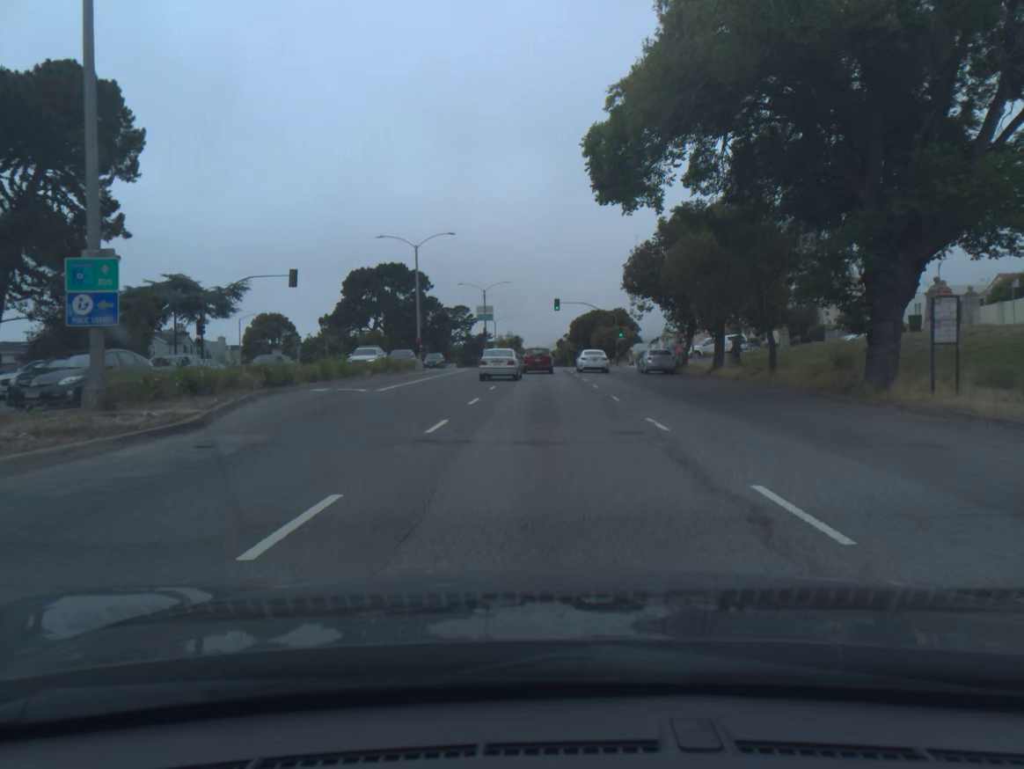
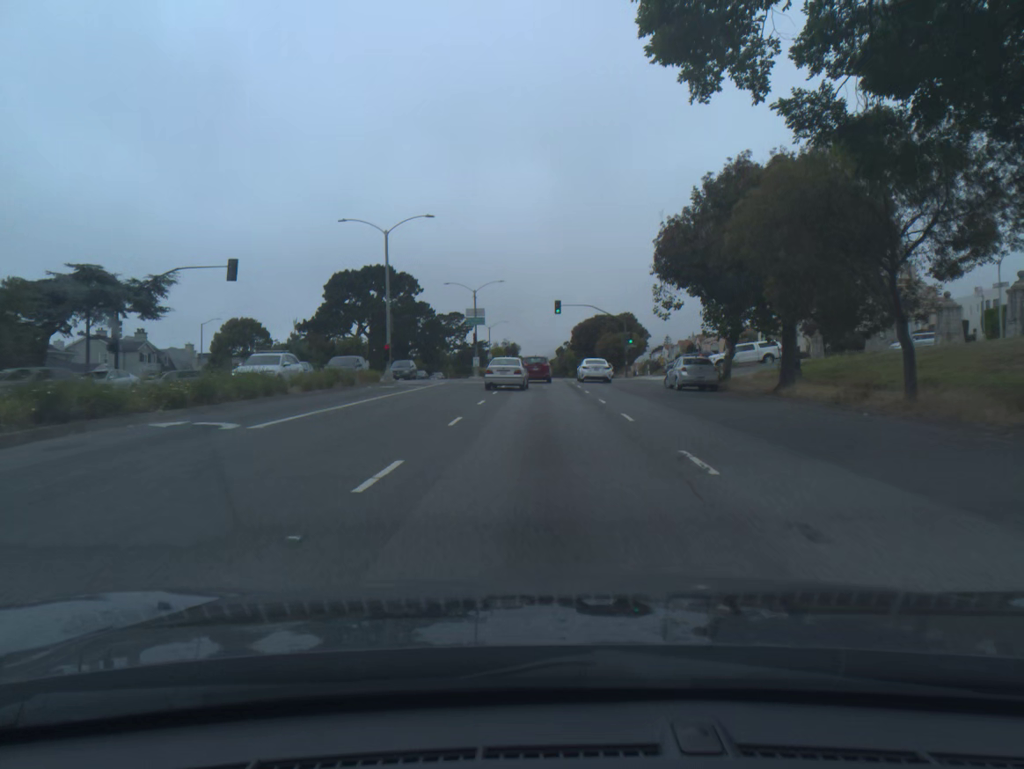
(0.0, +10.9) m; 0°
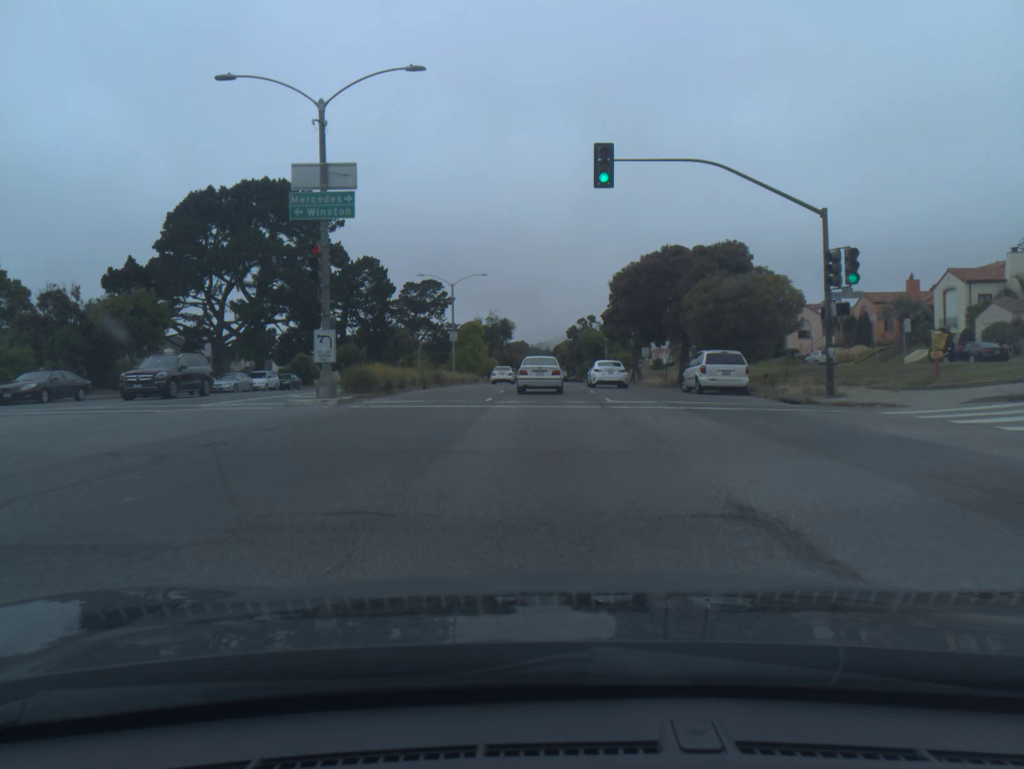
(-0.1, +53.1) m; 0°
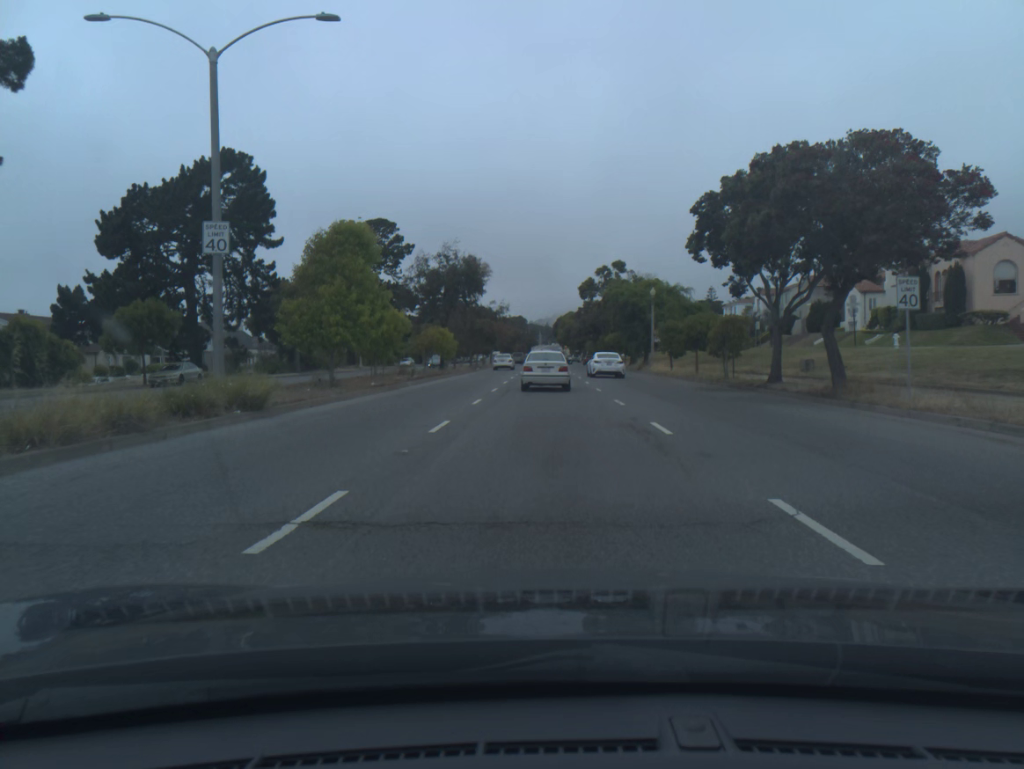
(+0.2, +47.3) m; 0°
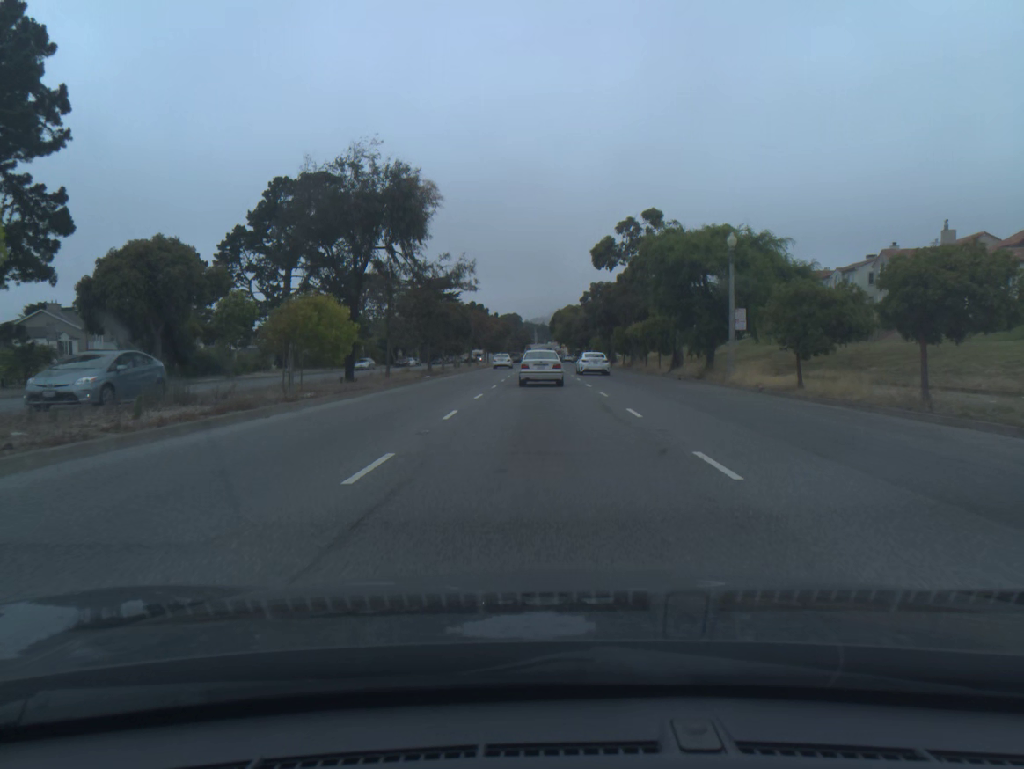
(+0.1, +26.7) m; 0°
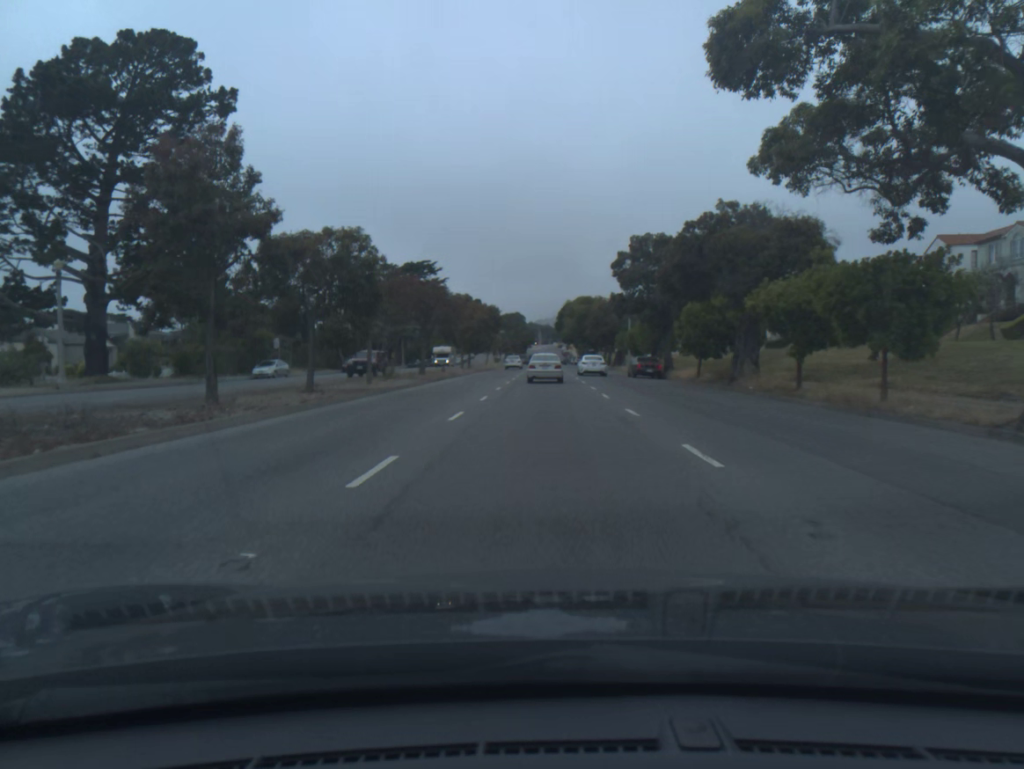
(-0.1, +36.0) m; -1°
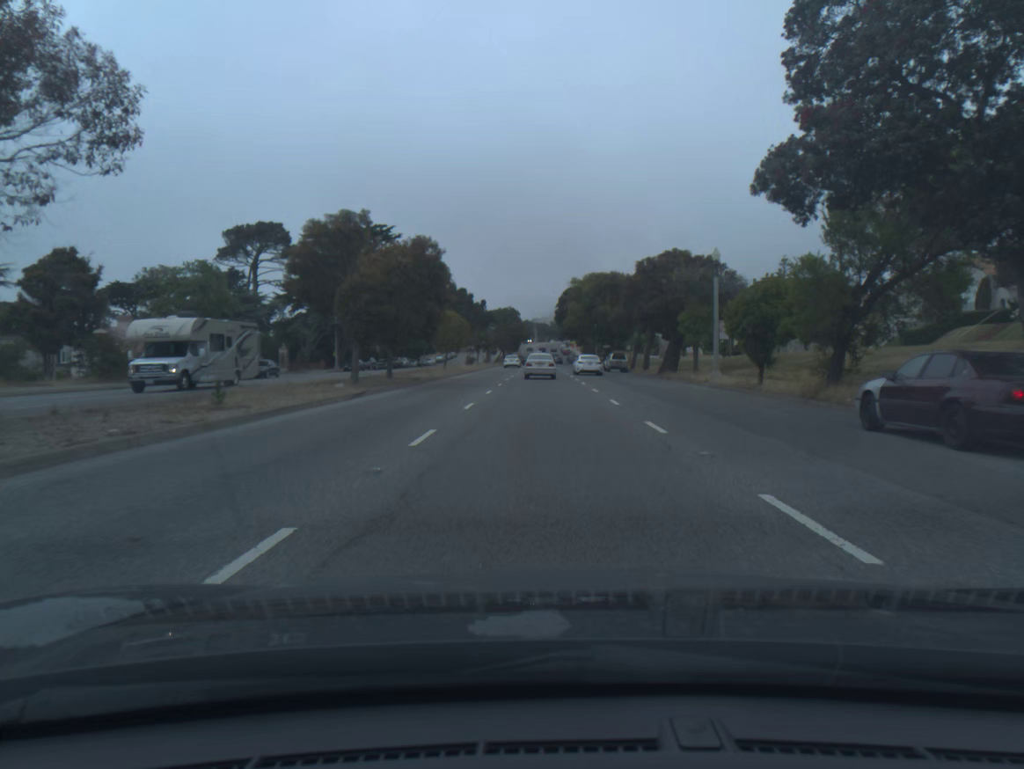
(+0.1, +39.6) m; 0°
